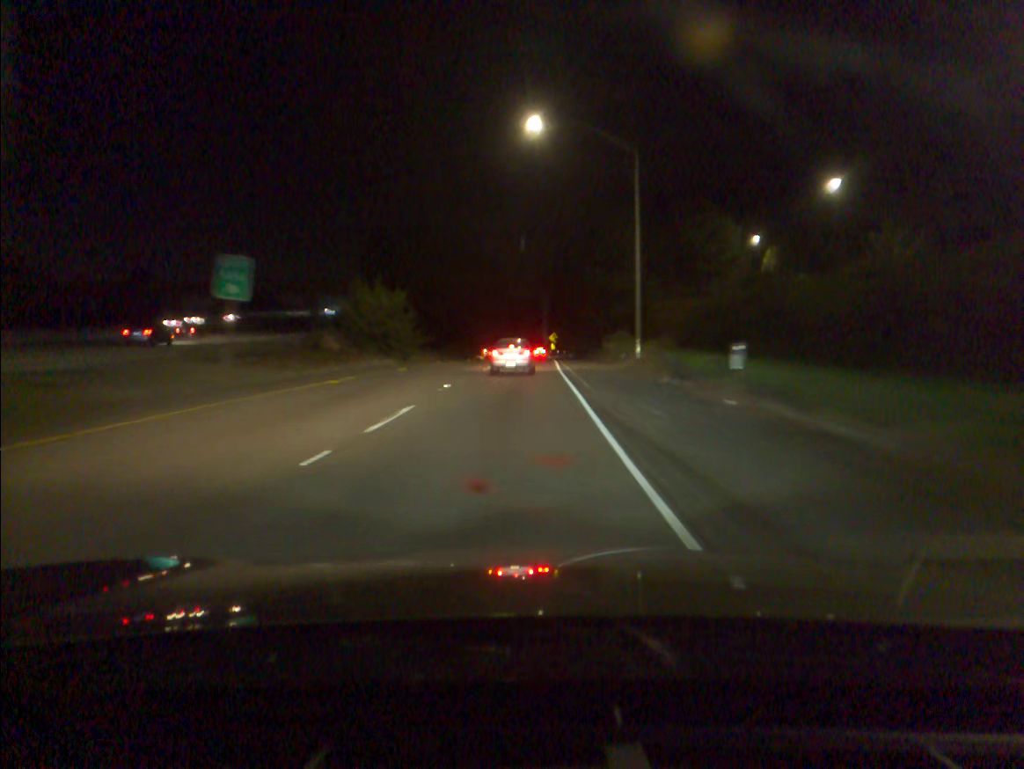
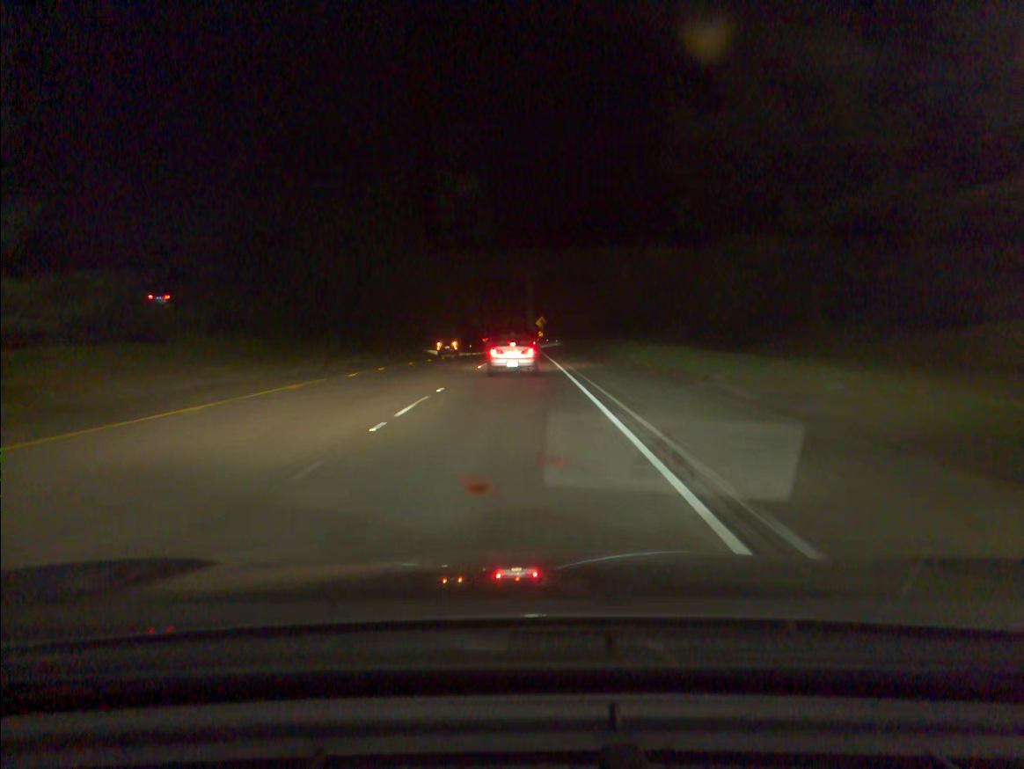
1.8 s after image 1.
(+0.4, +40.0) m; +1°
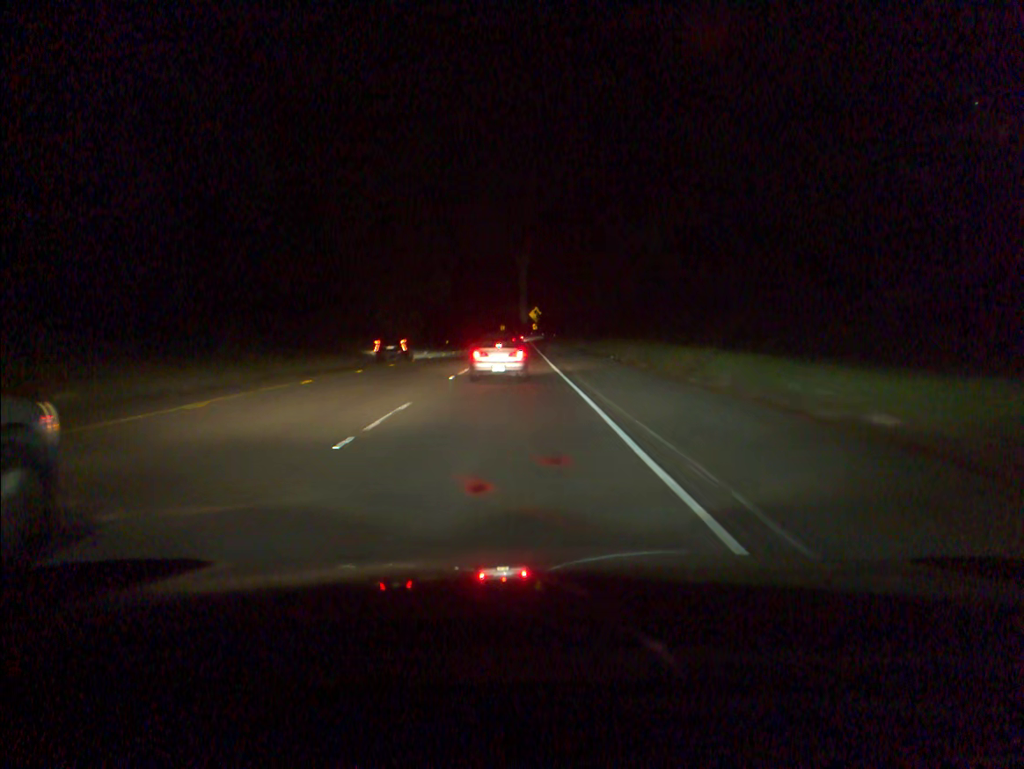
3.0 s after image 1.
(+0.1, +24.8) m; +1°
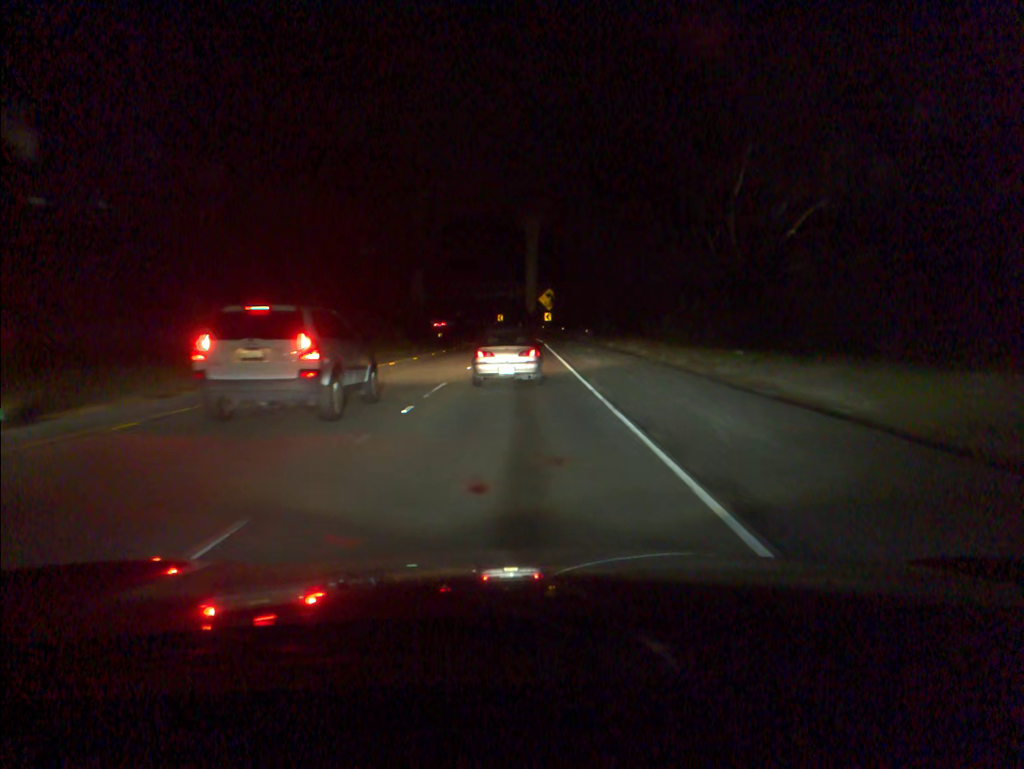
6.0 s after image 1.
(-0.5, +55.5) m; -1°
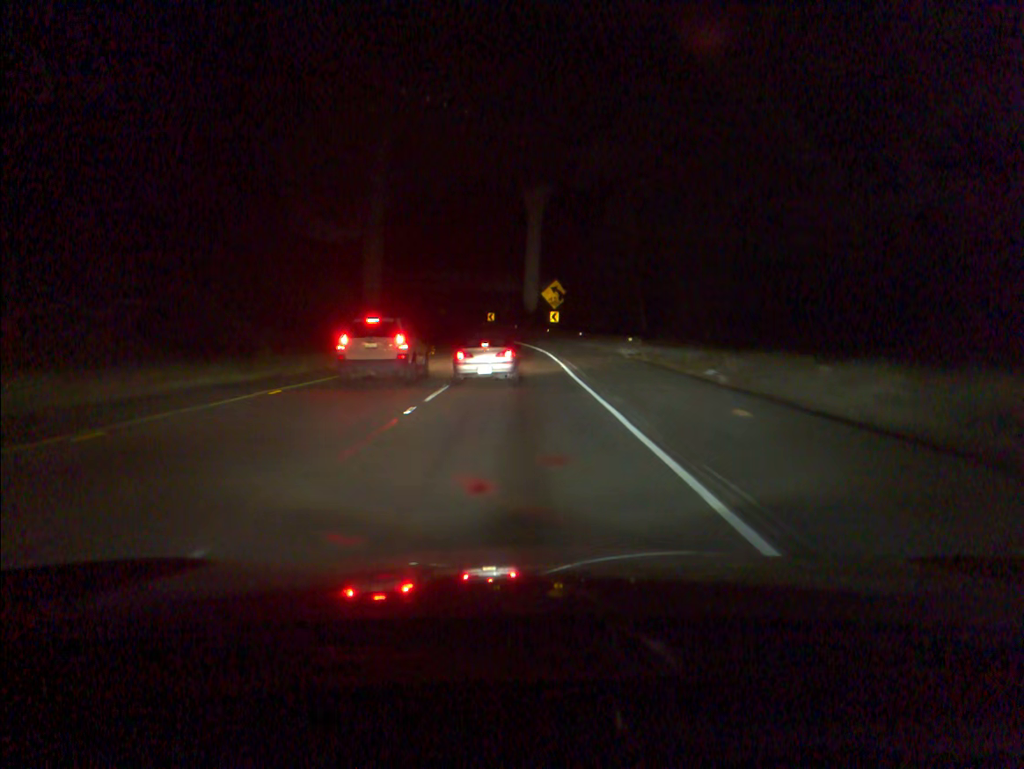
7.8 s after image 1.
(0.0, +30.1) m; 0°
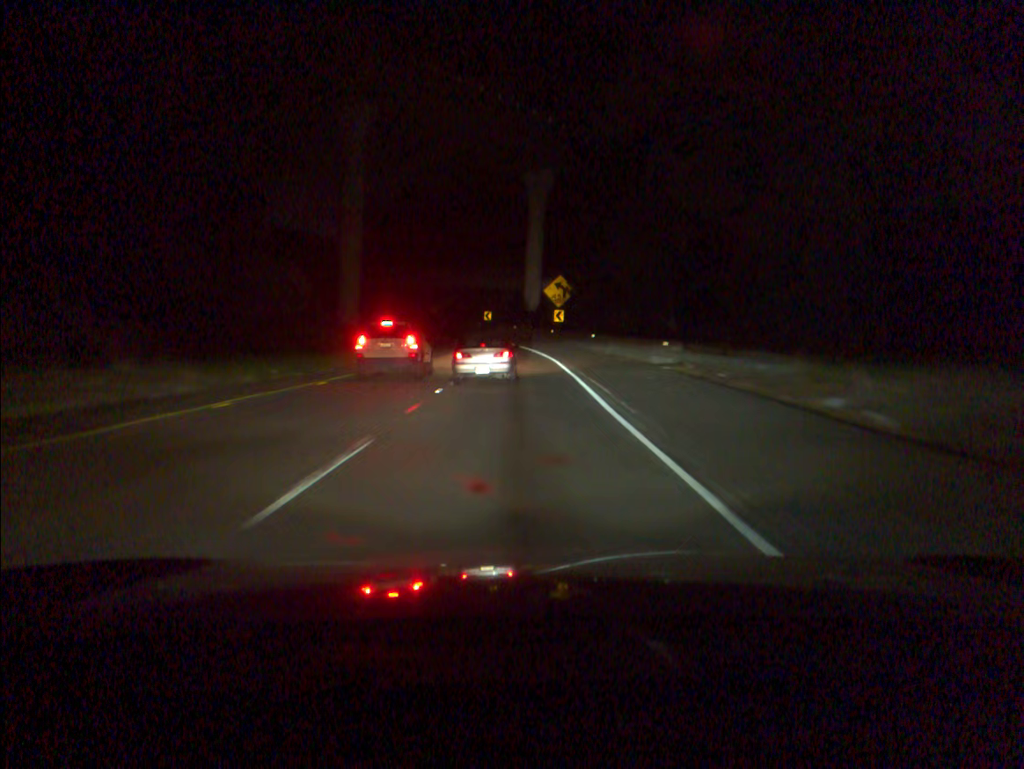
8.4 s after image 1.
(0.0, +9.9) m; 0°
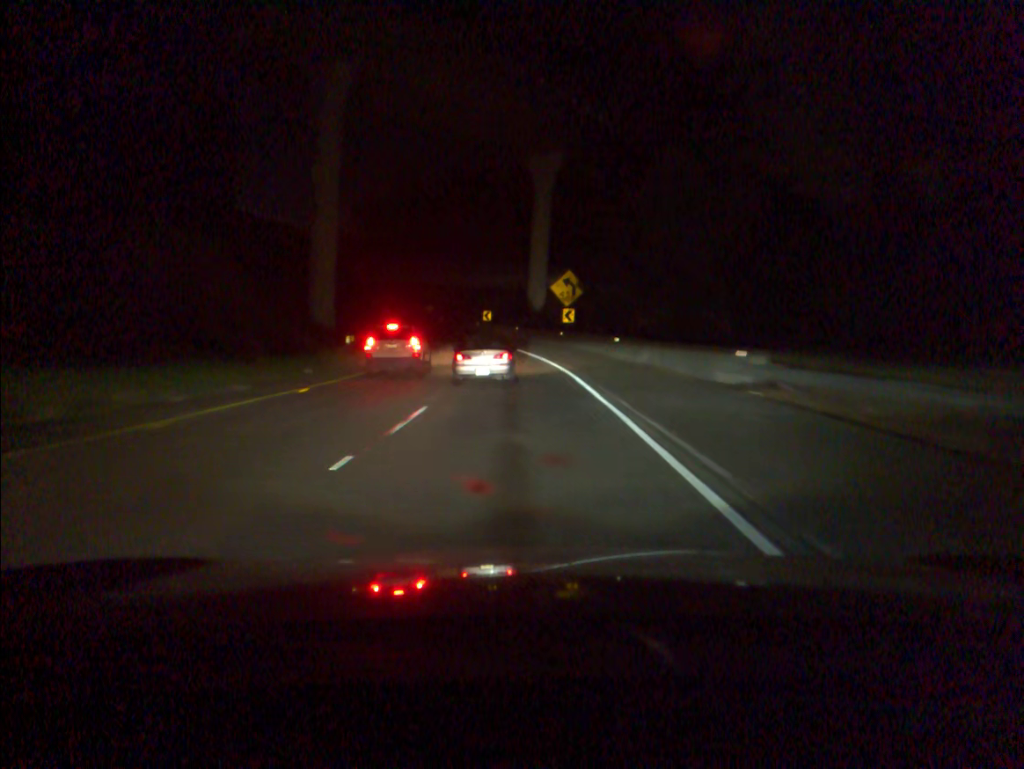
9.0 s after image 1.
(0.0, +10.0) m; 0°
